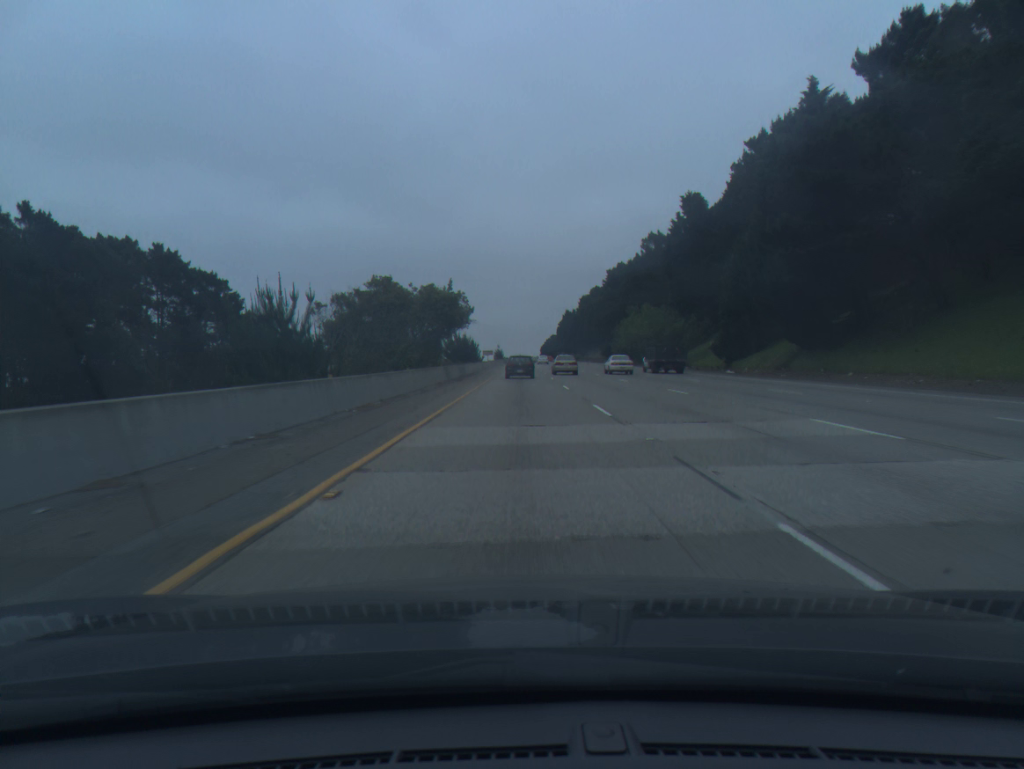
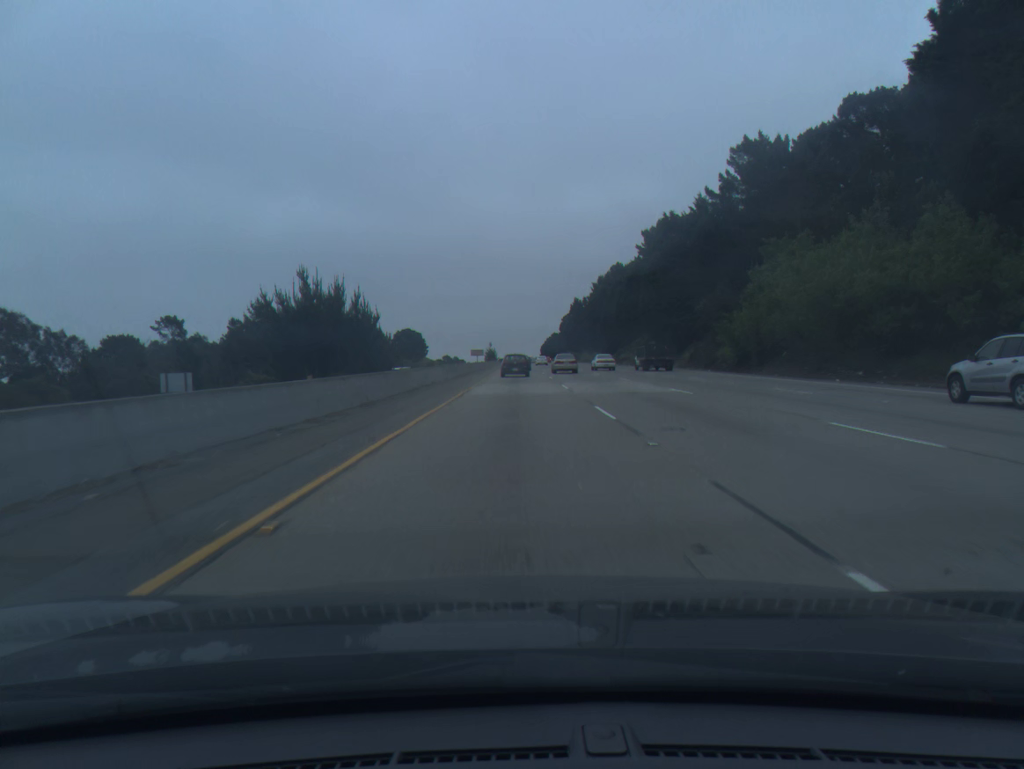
(+0.1, +74.2) m; 0°
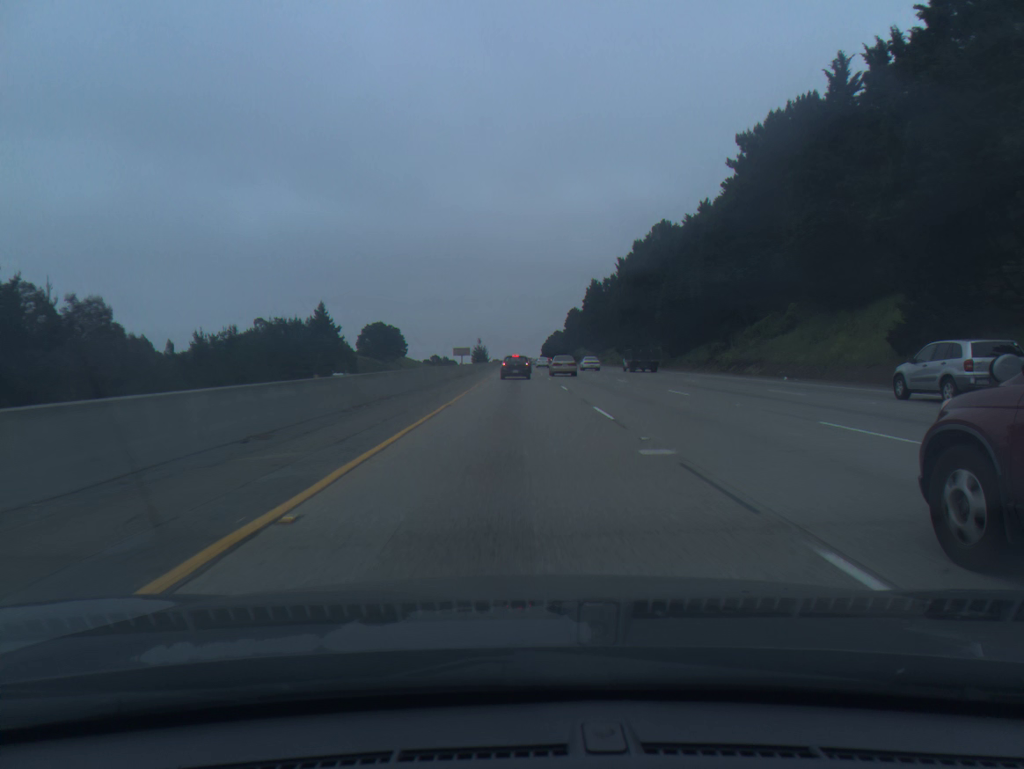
(-0.1, +72.7) m; 0°
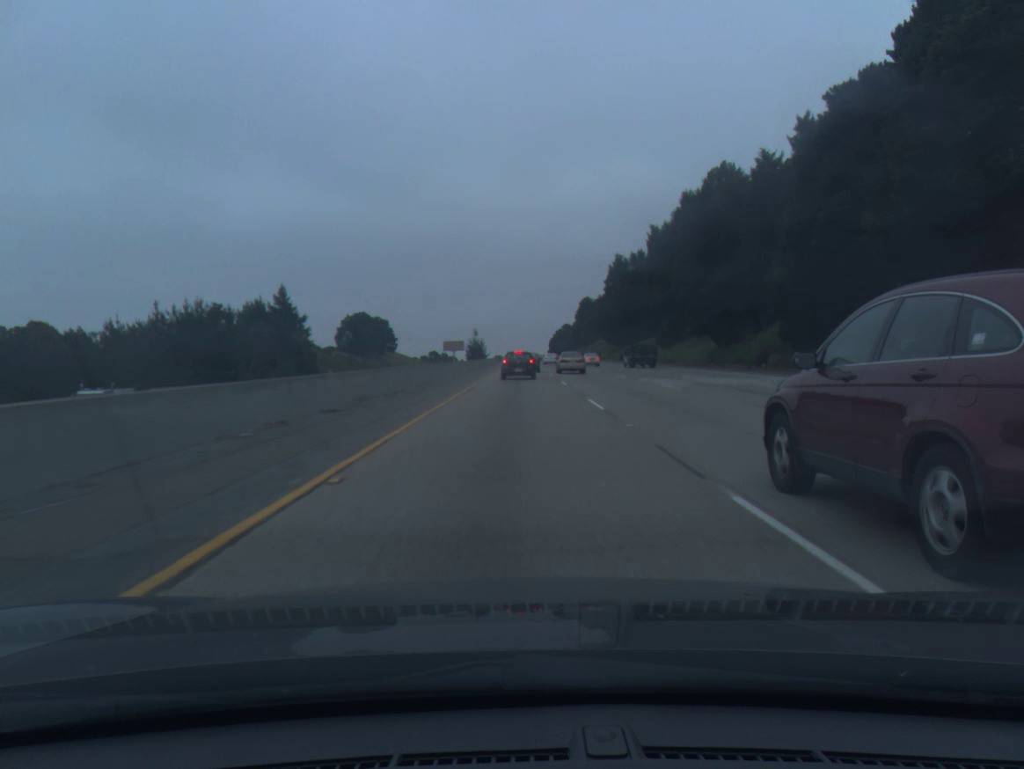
(0.0, +42.2) m; 0°
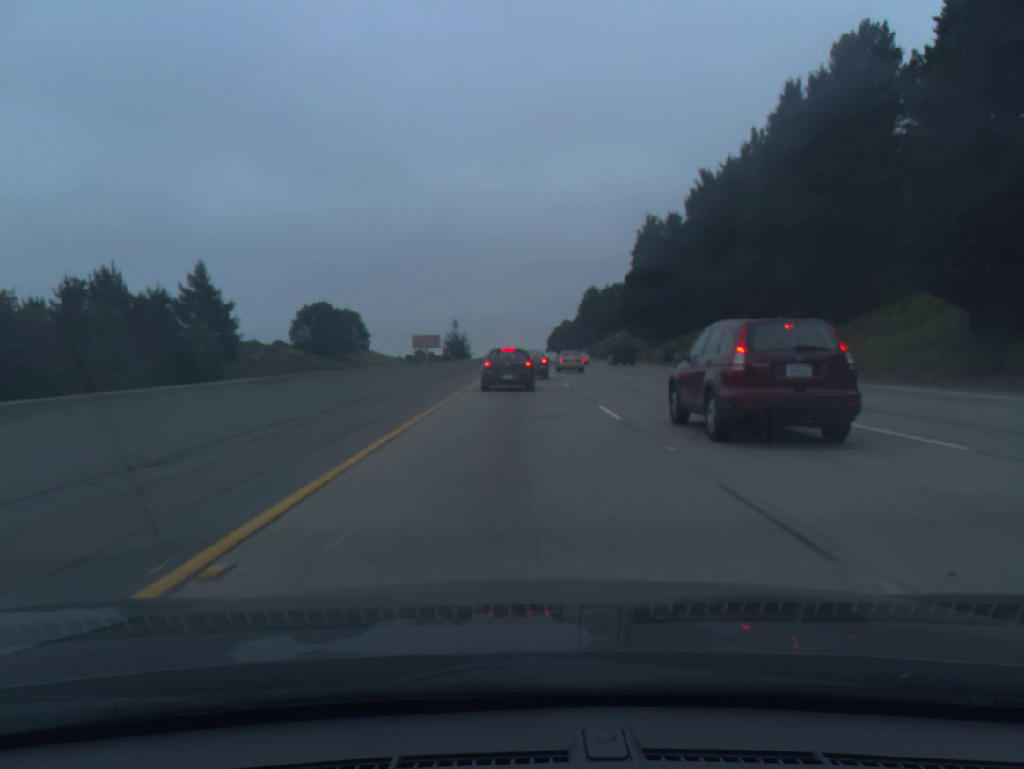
(0.0, +47.0) m; 0°
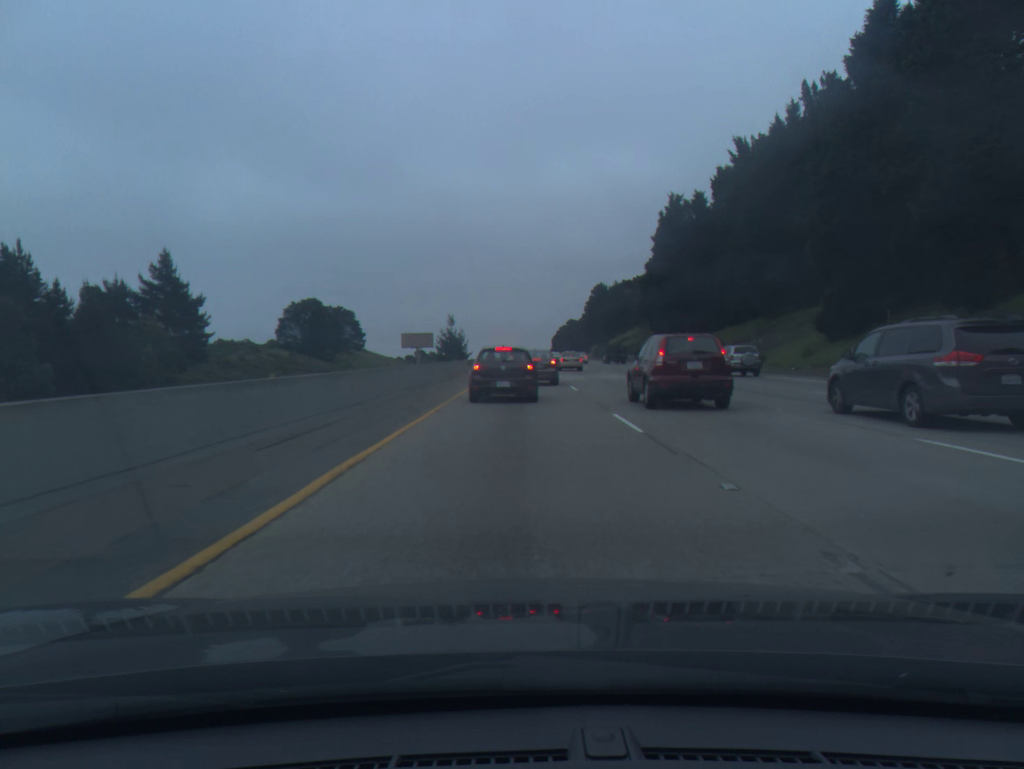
(-0.1, +17.3) m; 0°
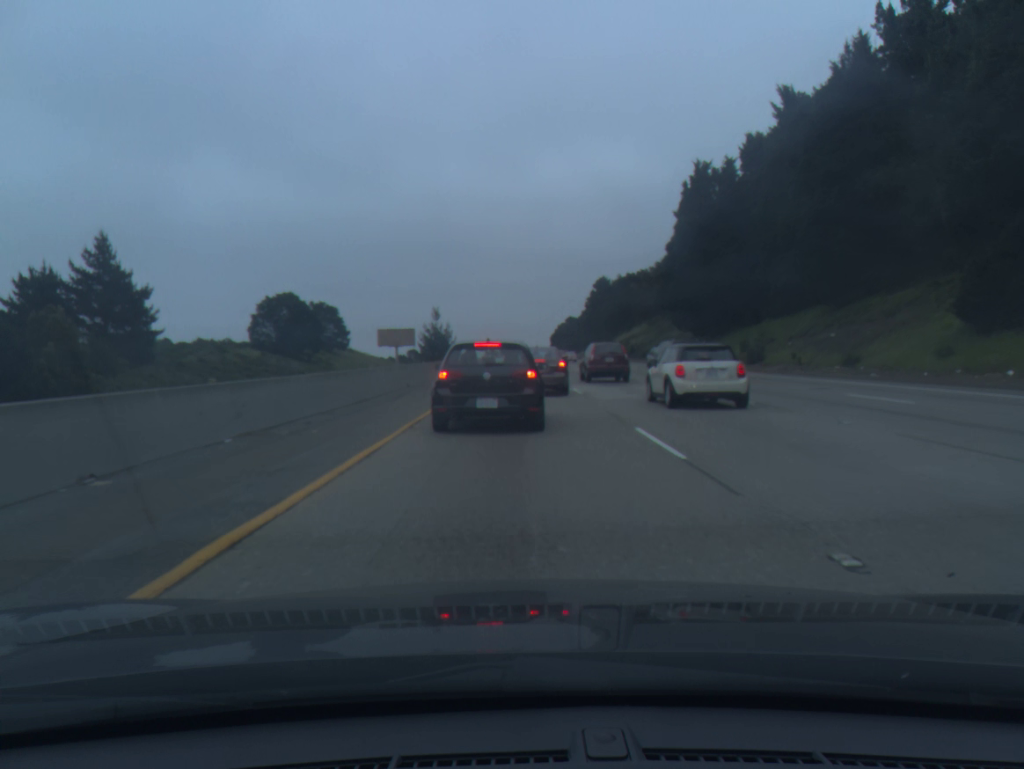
(+0.1, +17.8) m; 0°
